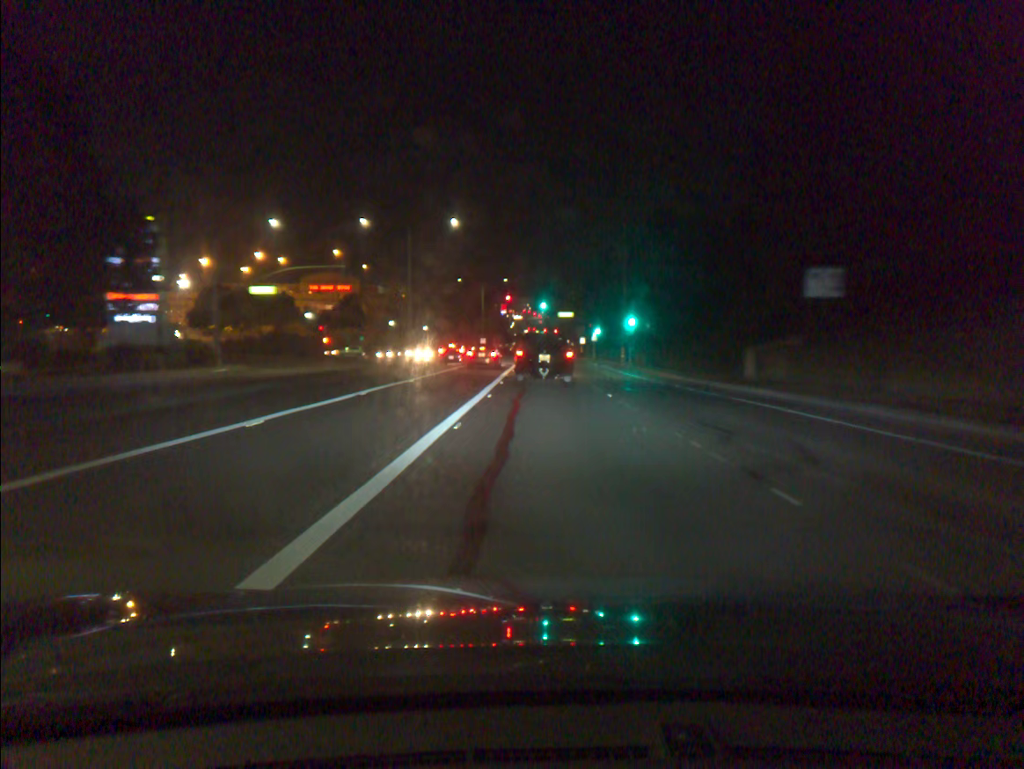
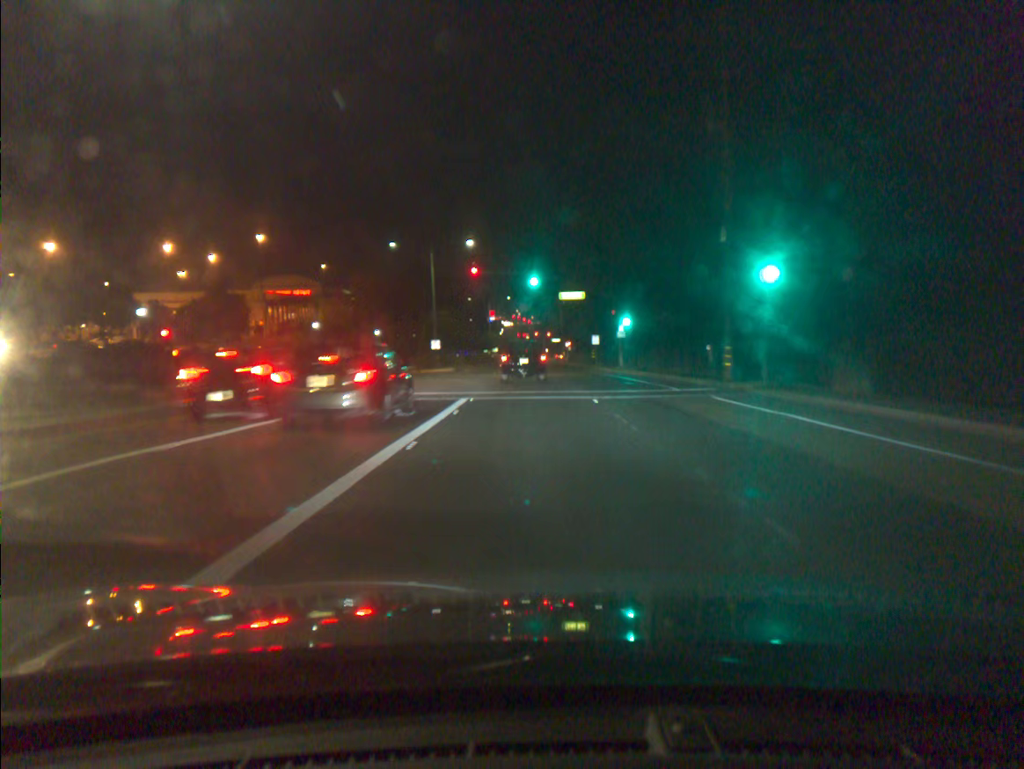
(+0.4, +40.5) m; +1°
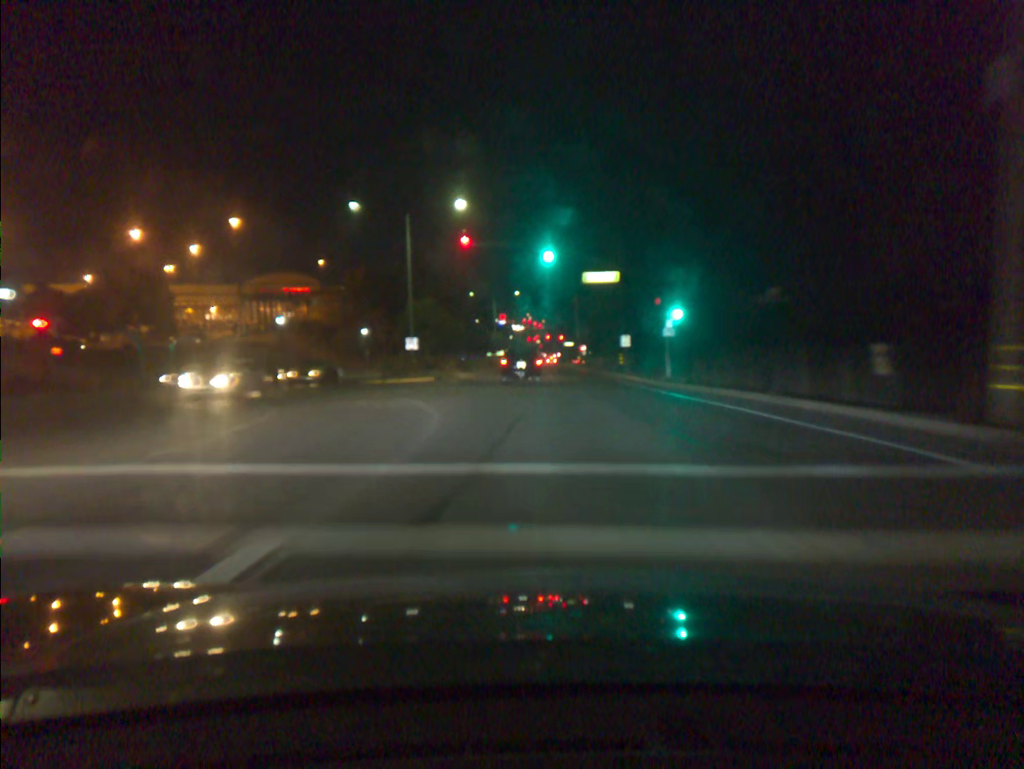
(-0.1, +16.4) m; -1°
